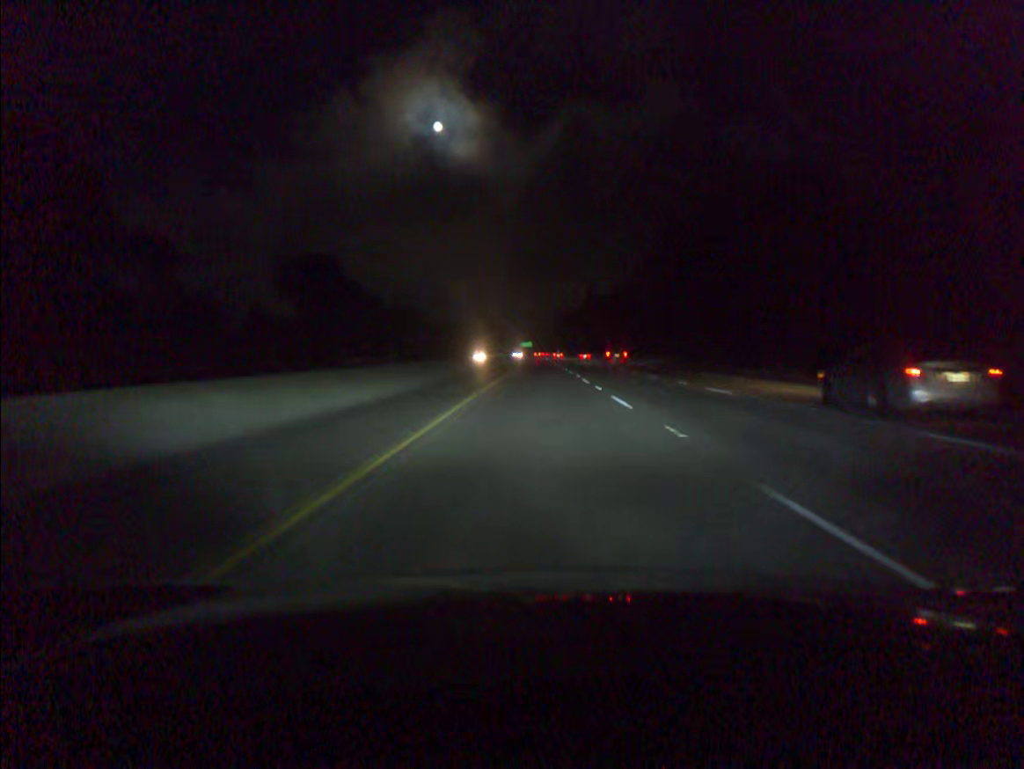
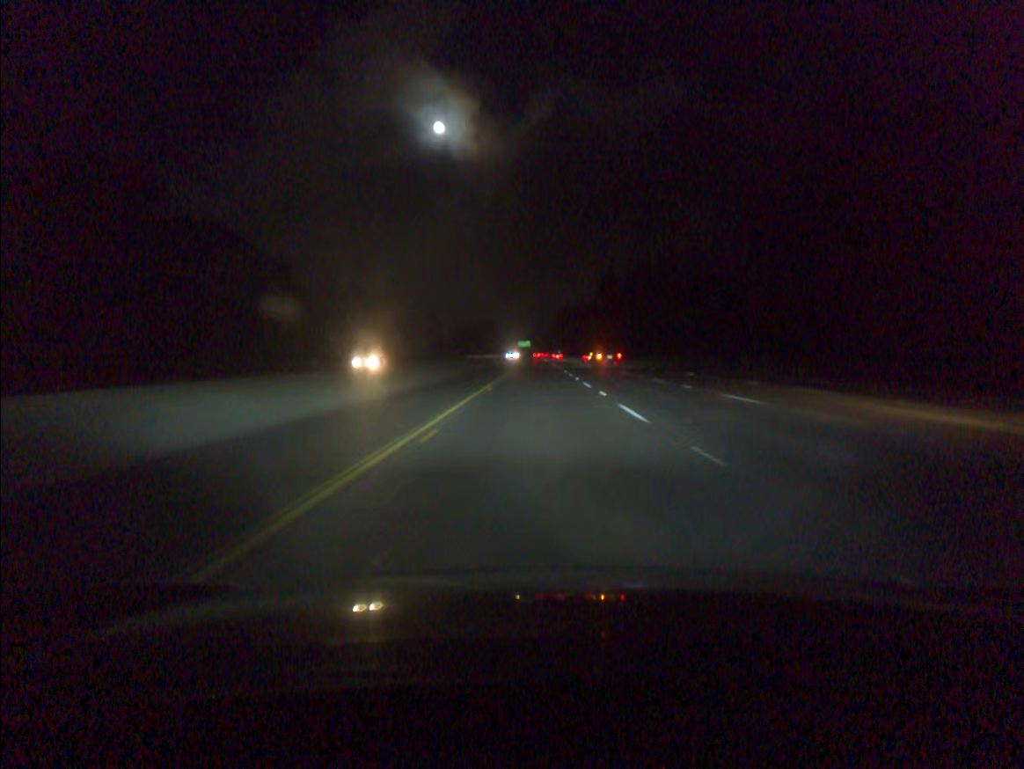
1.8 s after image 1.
(0.0, +60.8) m; 0°
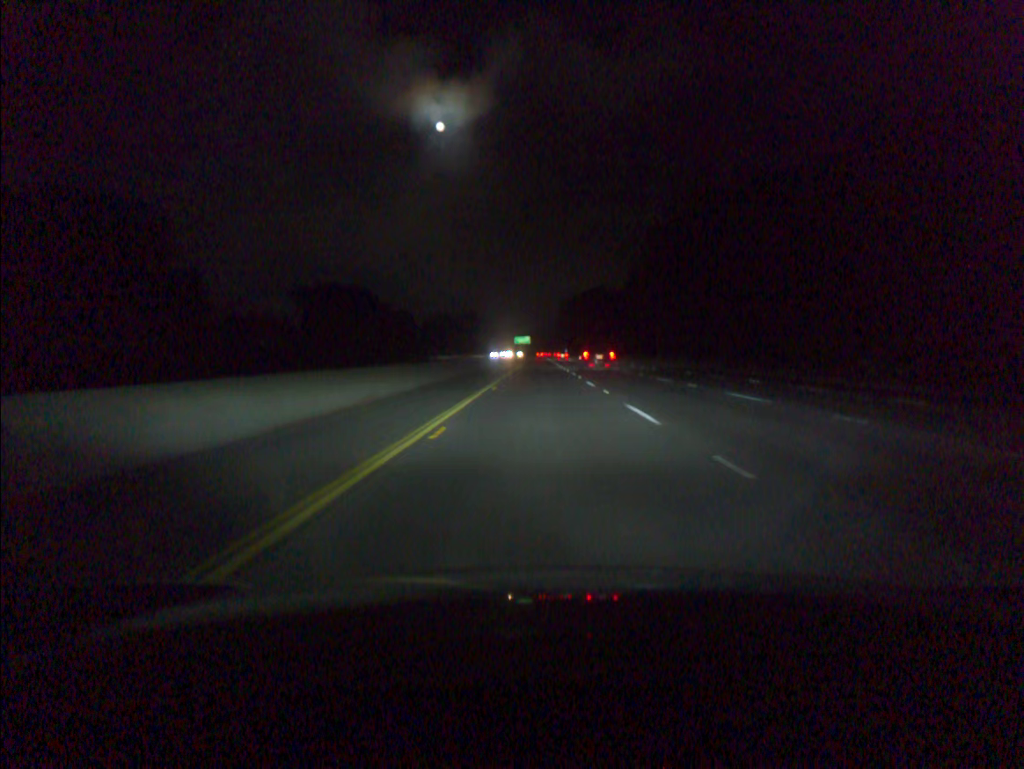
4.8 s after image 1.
(-0.2, +101.9) m; 0°
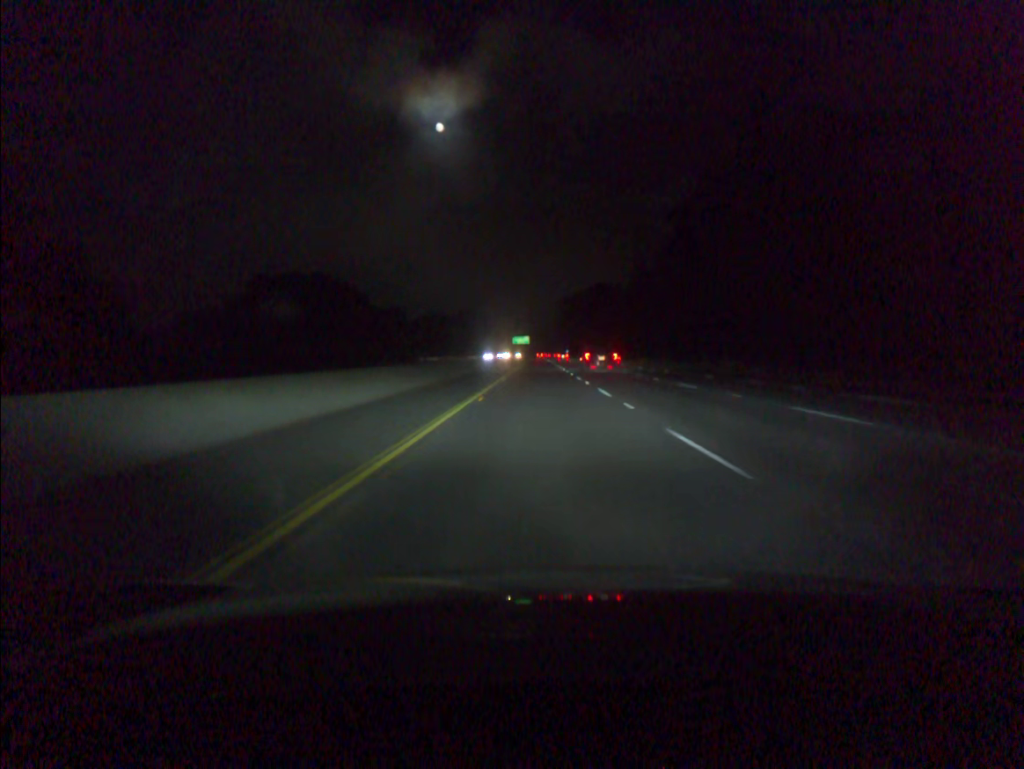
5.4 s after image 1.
(0.0, +20.5) m; 0°
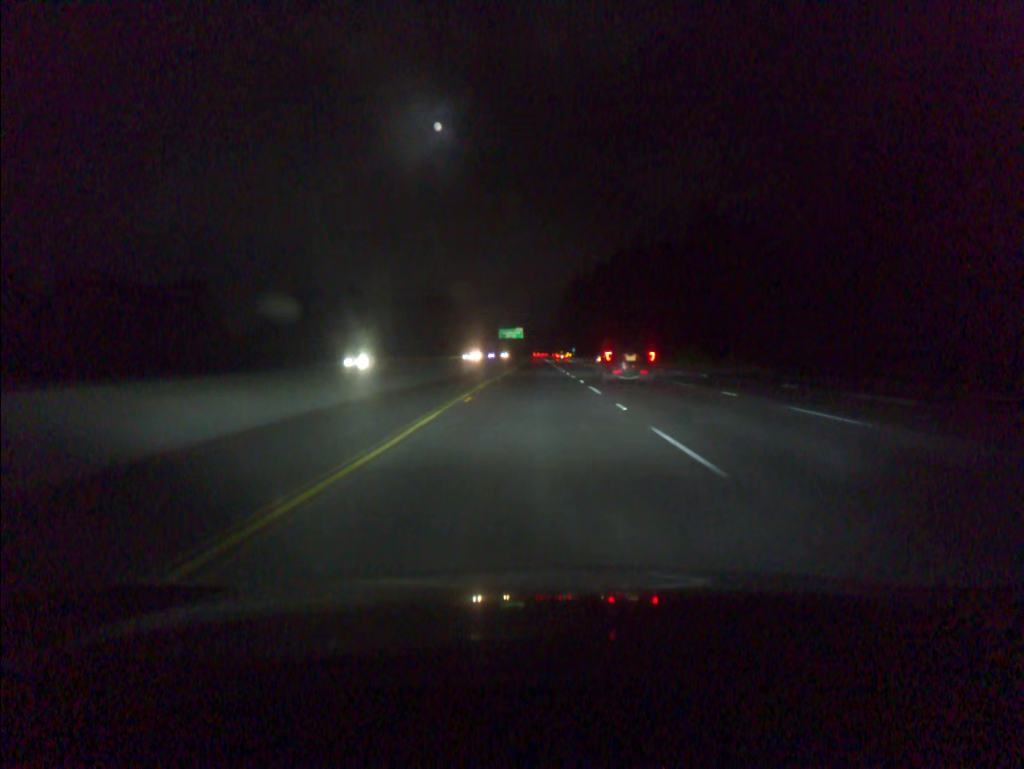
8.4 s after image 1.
(+0.3, +102.6) m; 0°
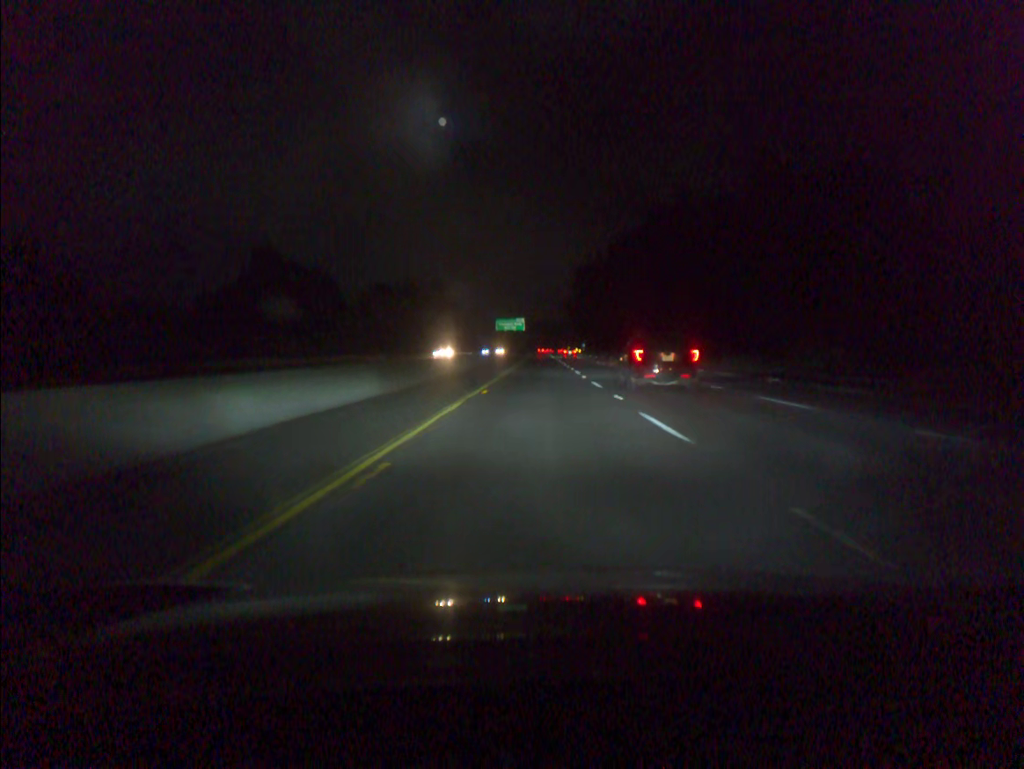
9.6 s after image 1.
(-0.1, +41.0) m; 0°
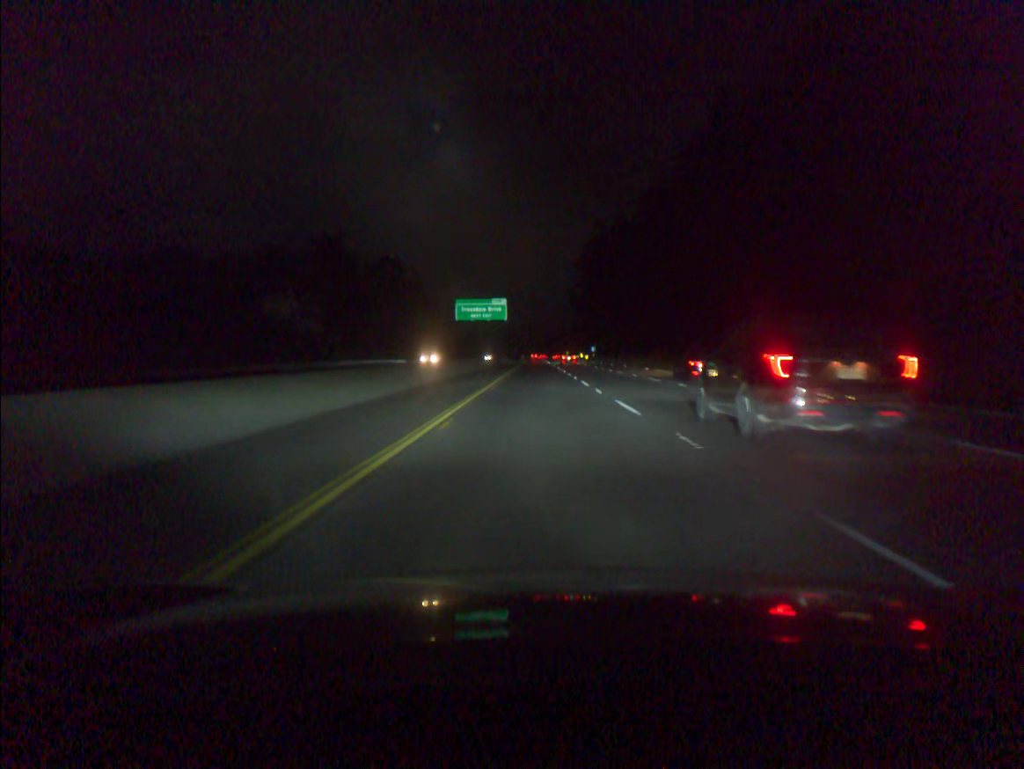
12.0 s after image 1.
(+0.1, +81.9) m; 0°
